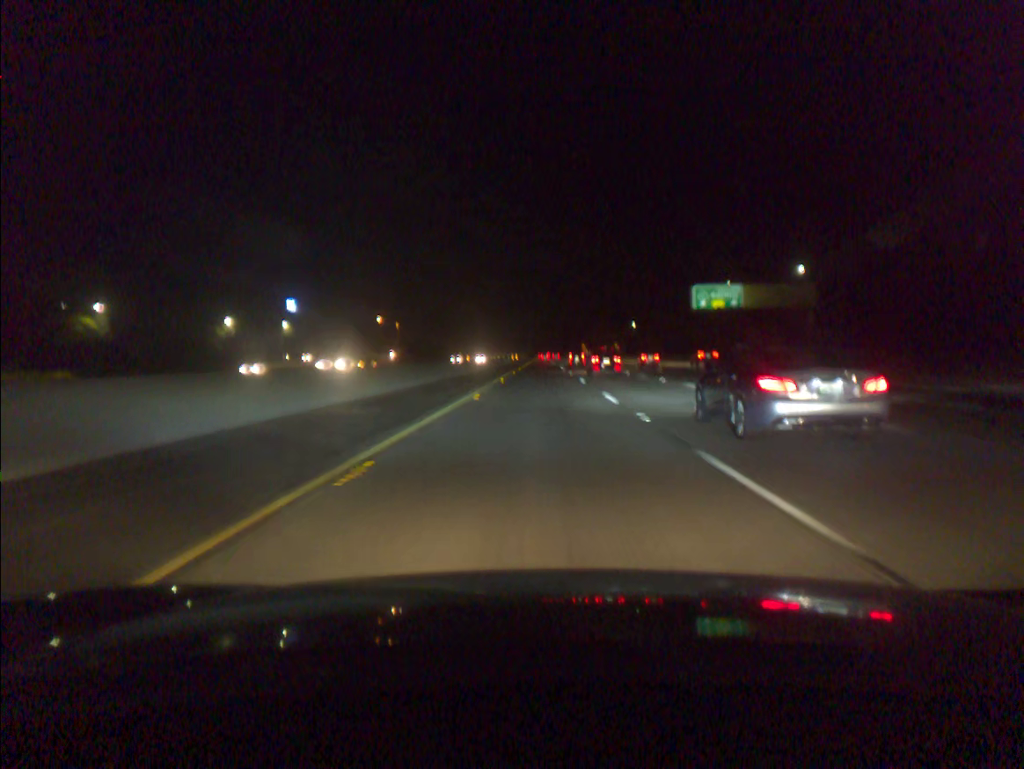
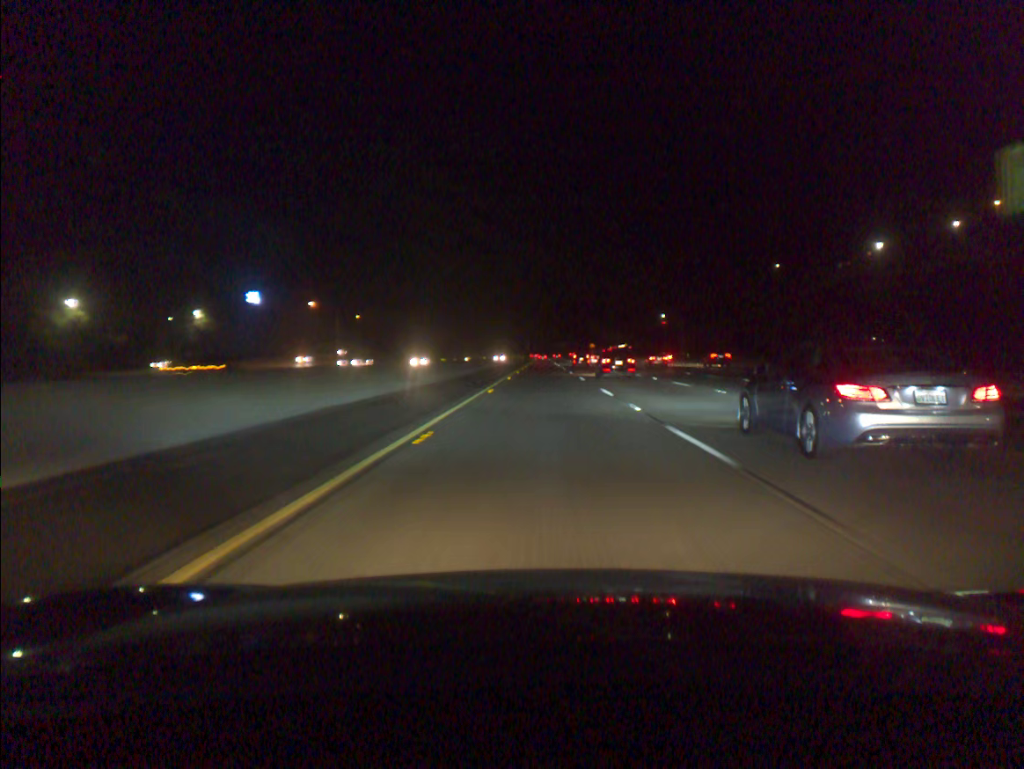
(-0.1, +55.0) m; 0°
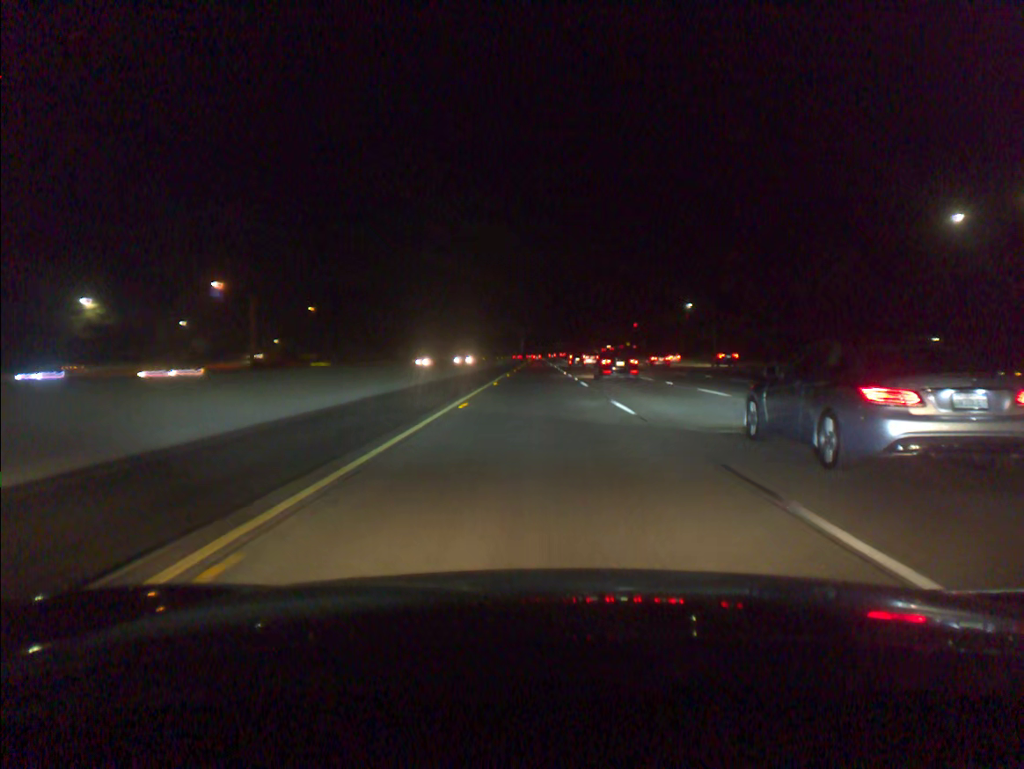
(+0.1, +36.3) m; 0°
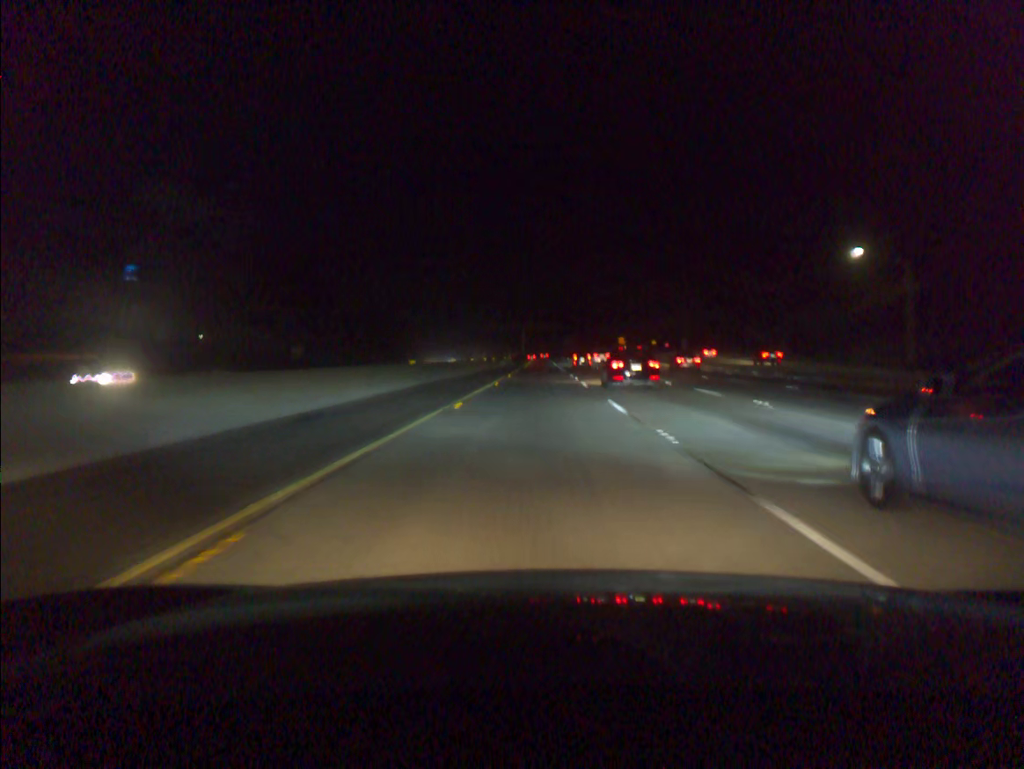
(-0.1, +72.6) m; 0°
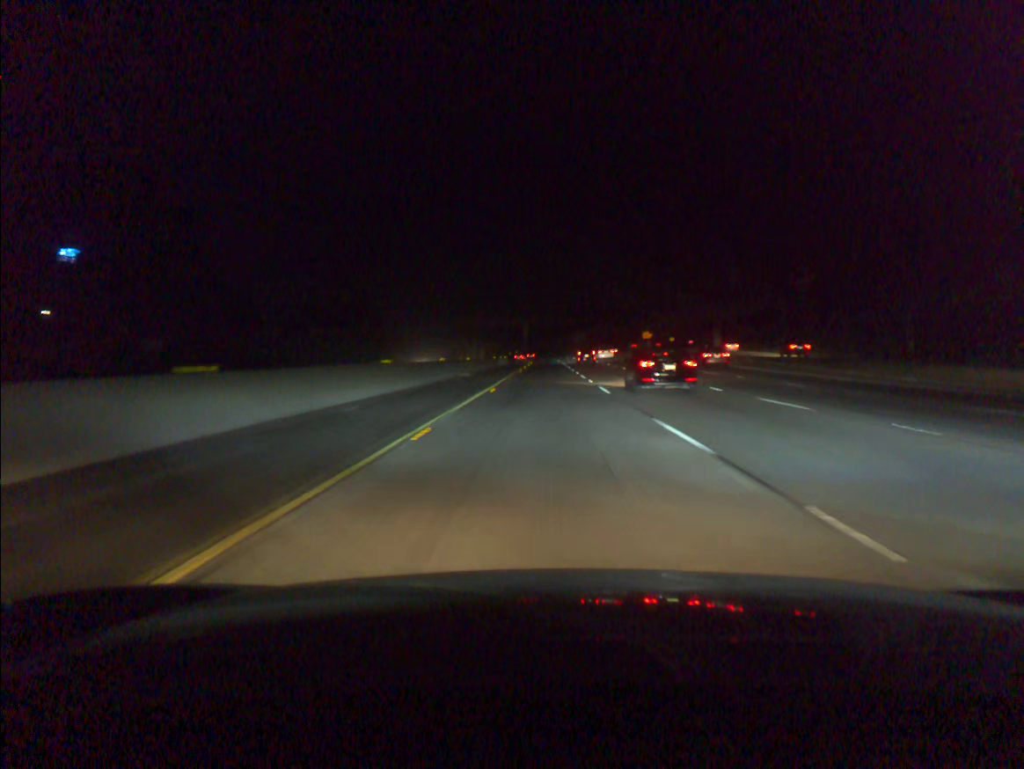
(-0.1, +36.1) m; 0°
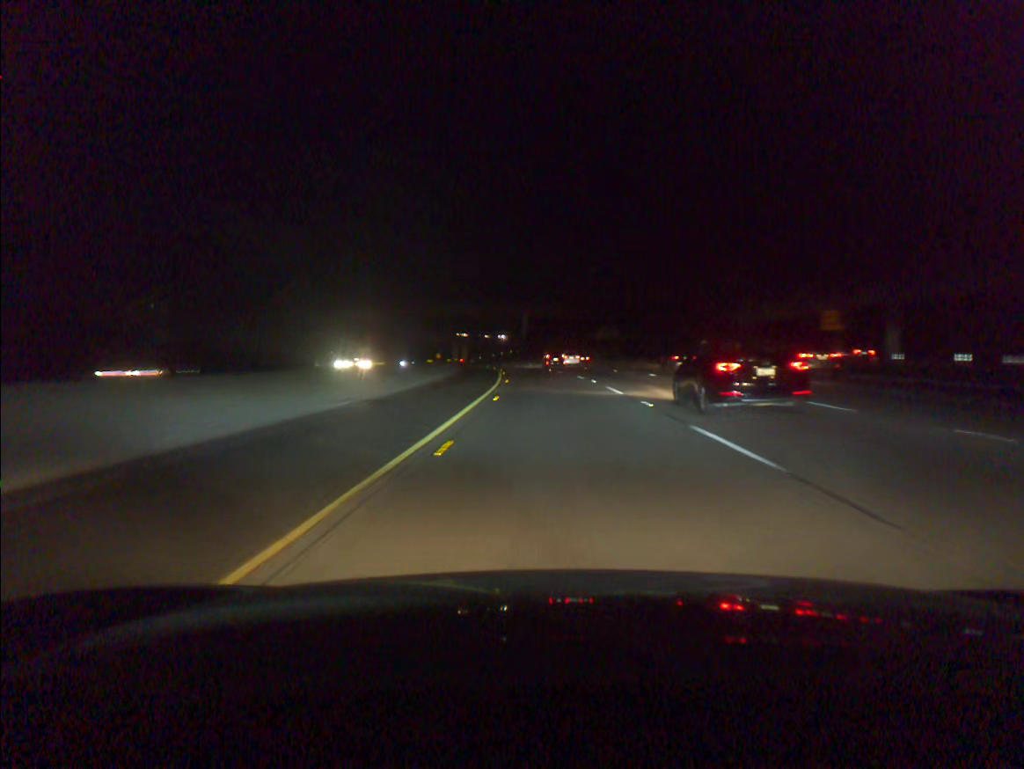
(+0.2, +89.1) m; 0°
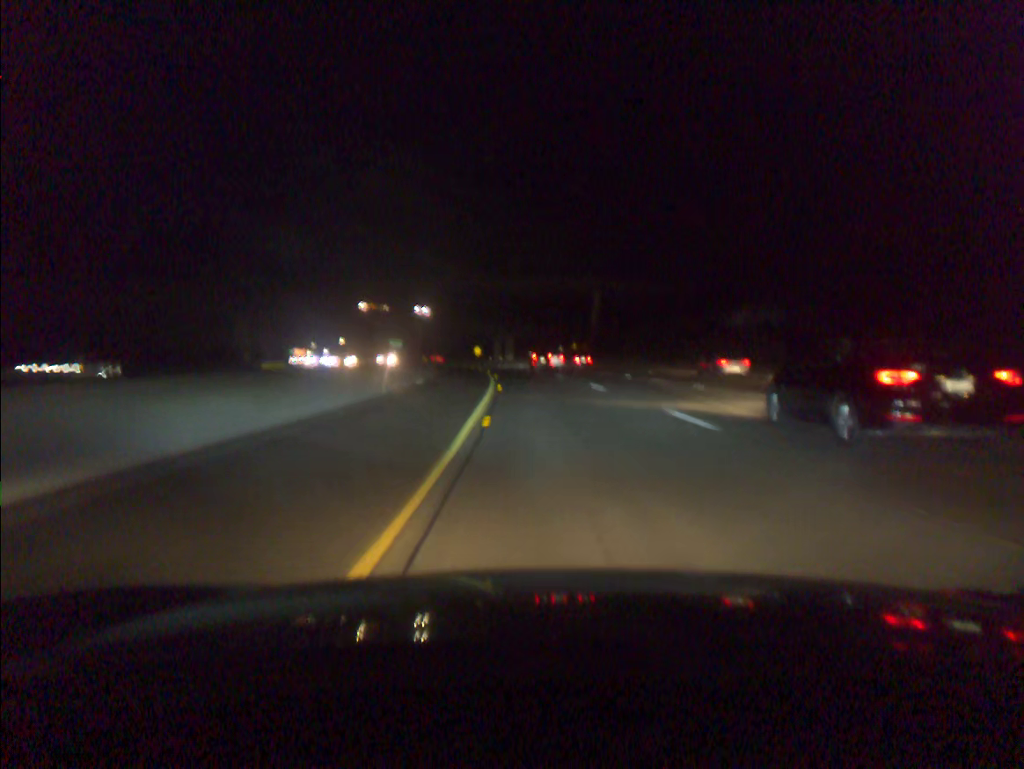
(-2.6, +68.4) m; -5°
